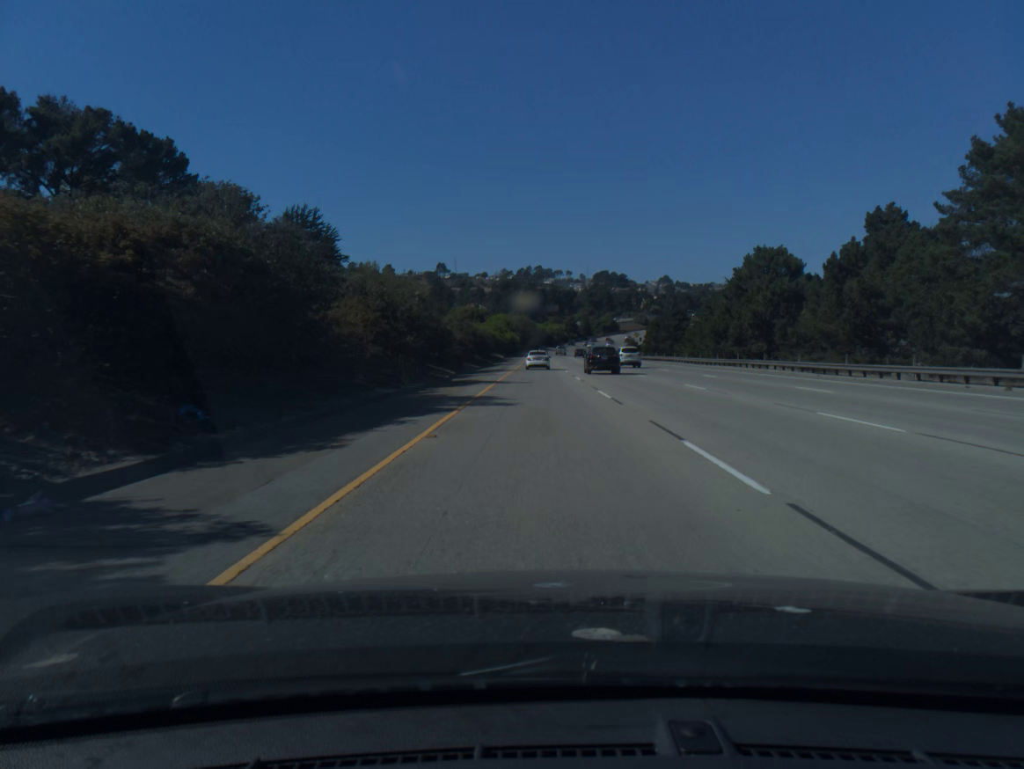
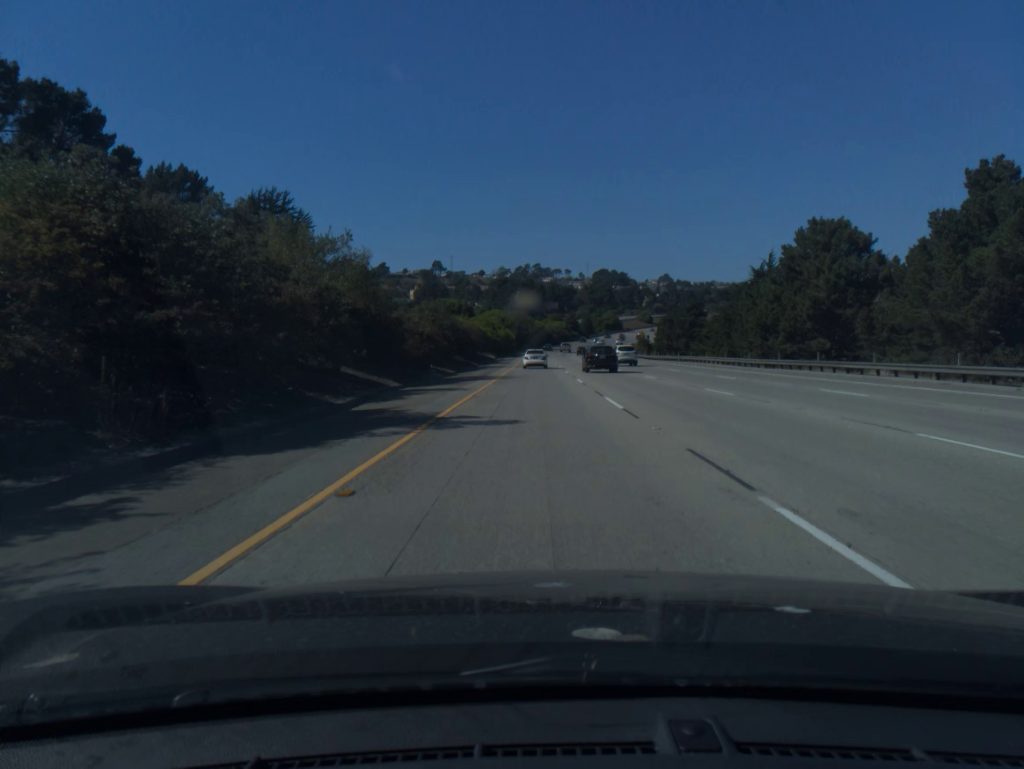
(0.0, +19.1) m; 0°
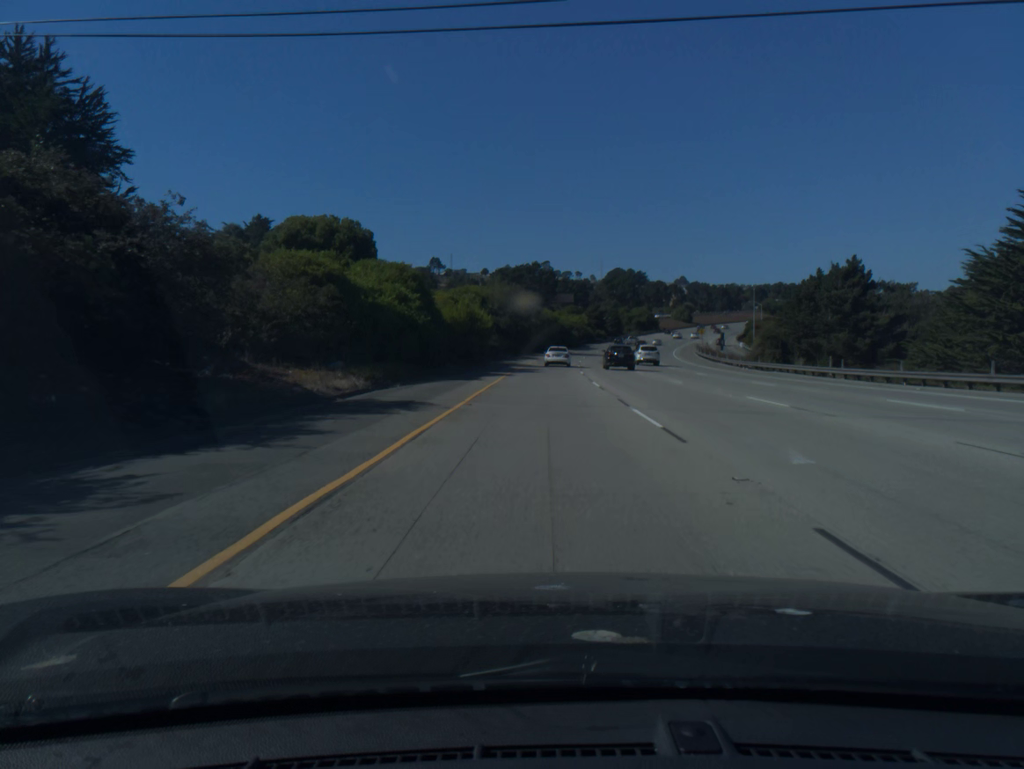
(-0.4, +77.2) m; -1°
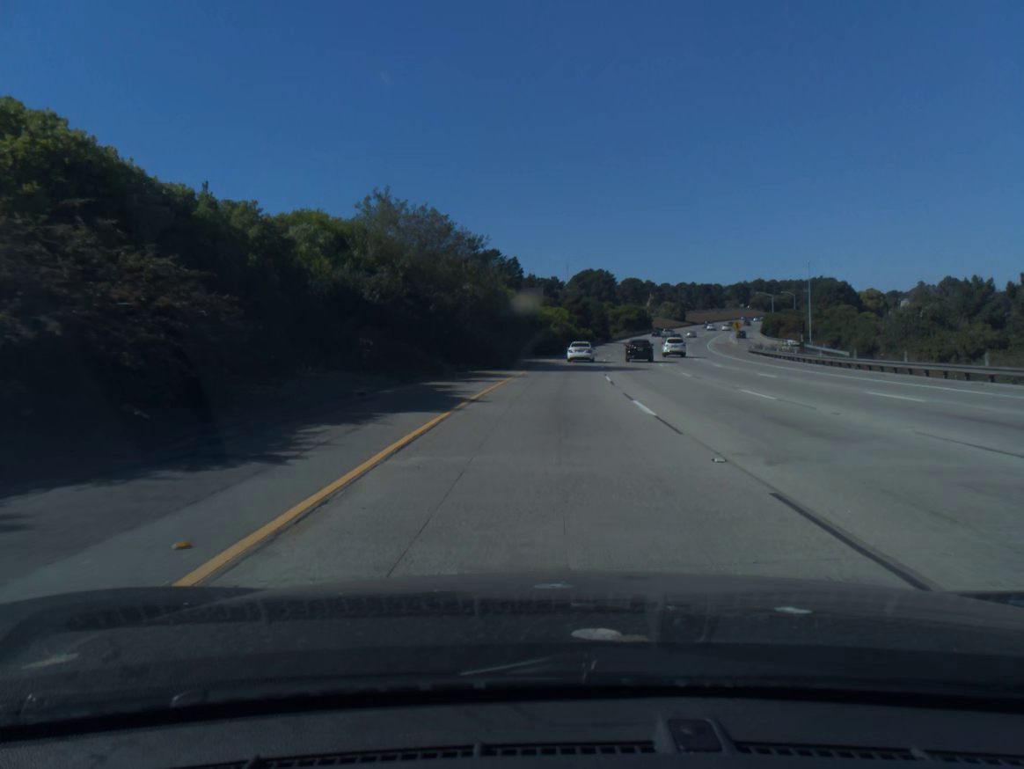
(+0.7, +57.0) m; +2°
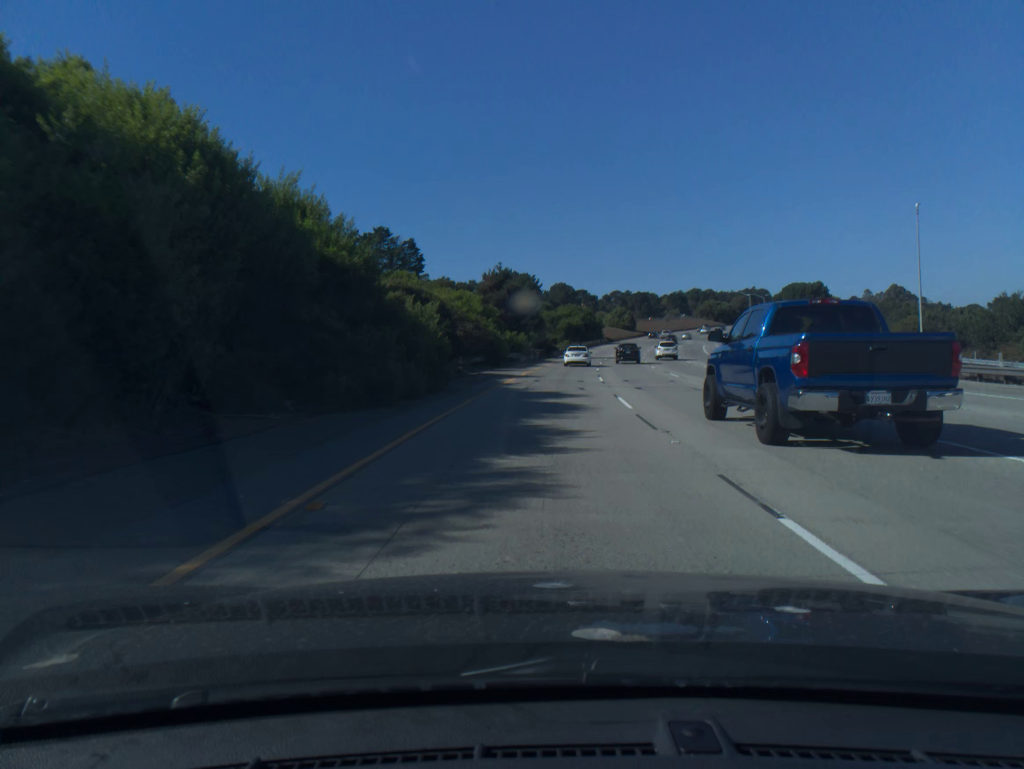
(+2.7, +56.0) m; +6°
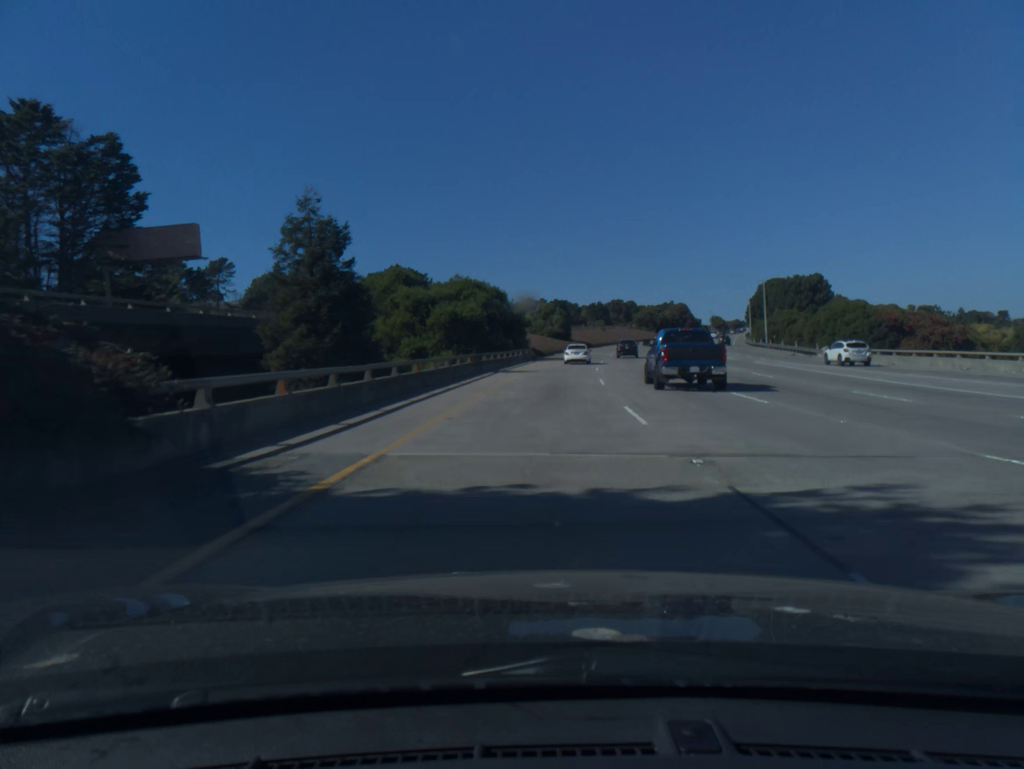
(+4.3, +75.4) m; +7°
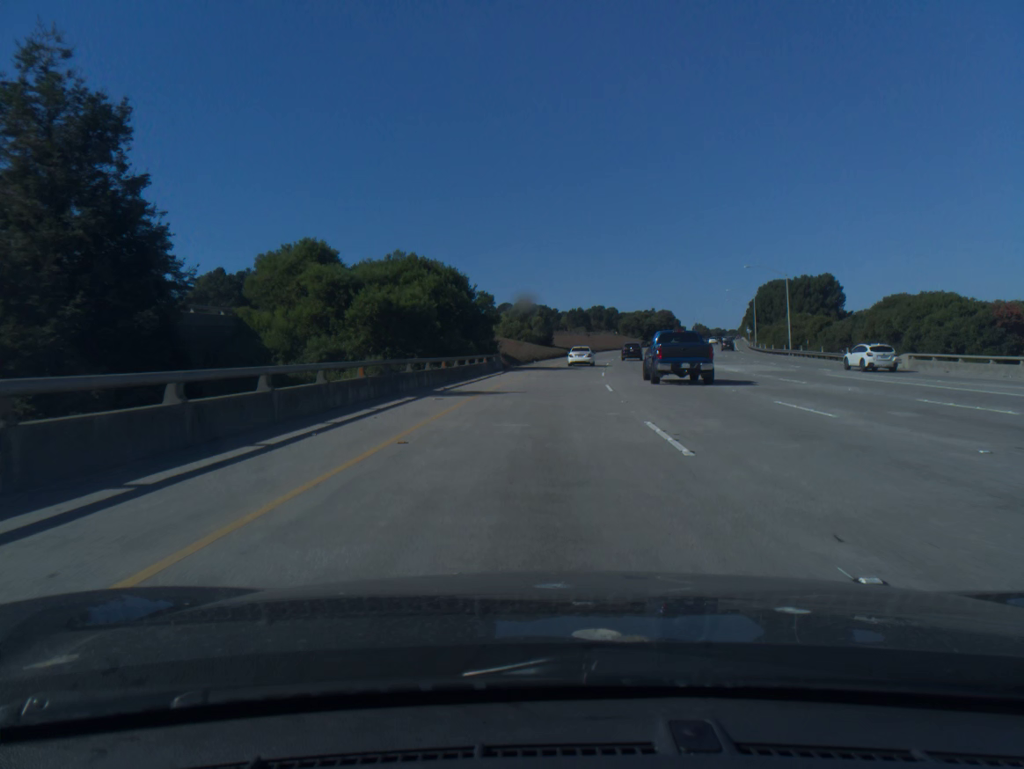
(+0.2, +19.0) m; +2°
